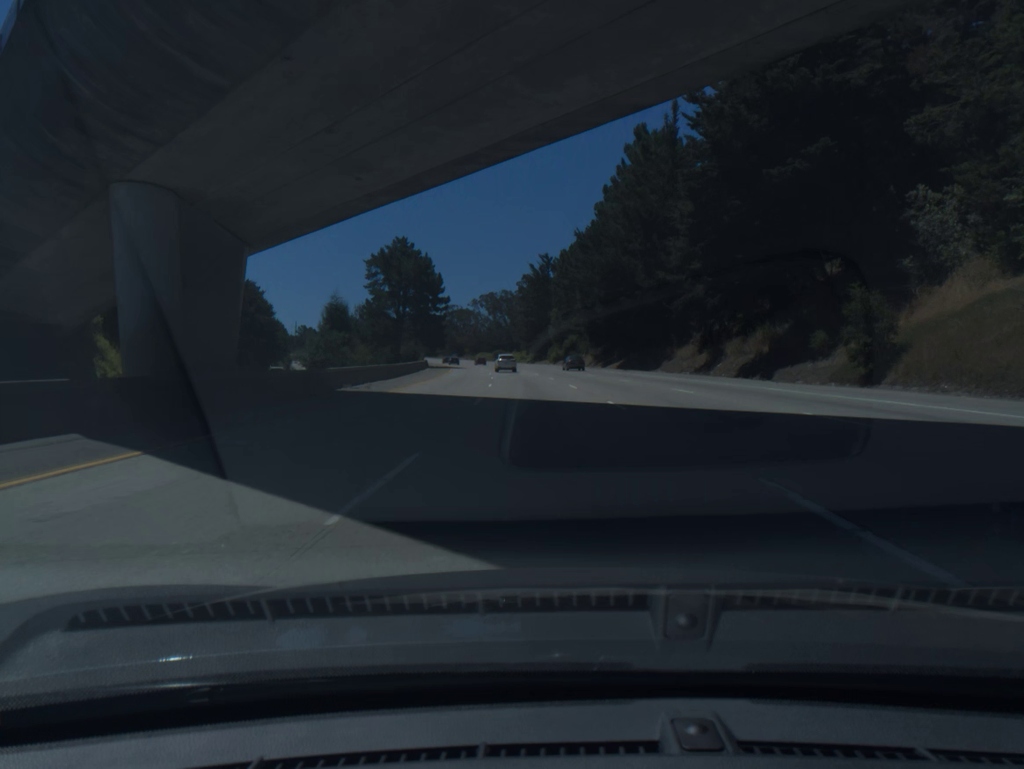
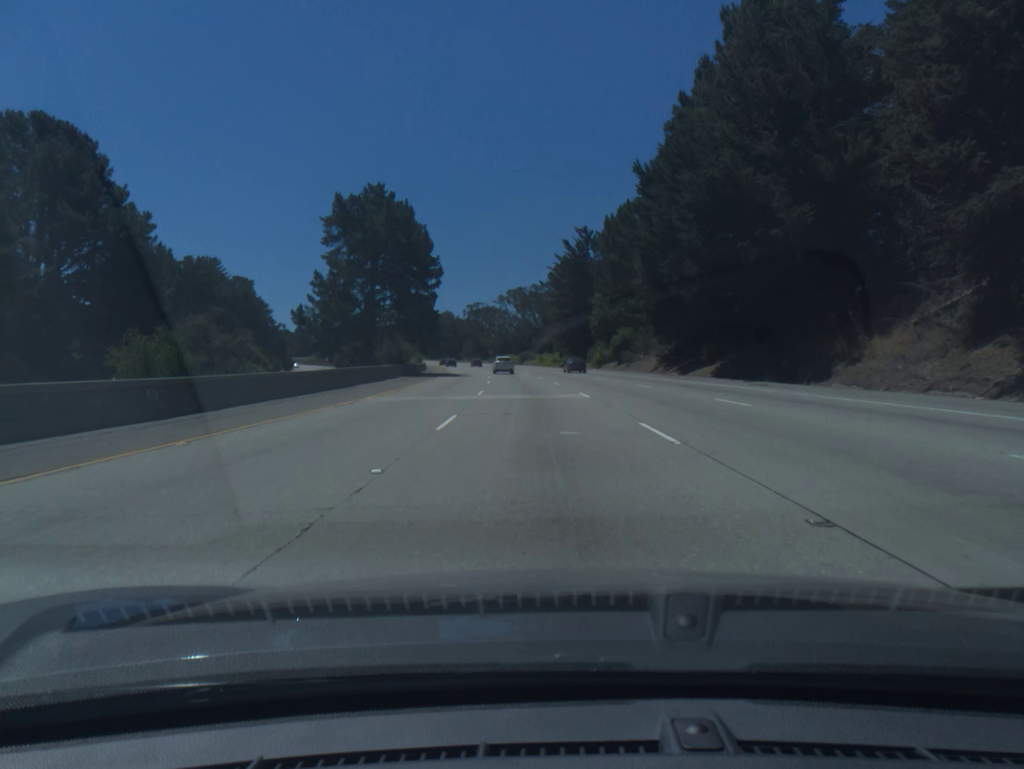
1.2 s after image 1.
(-0.7, +36.4) m; -2°
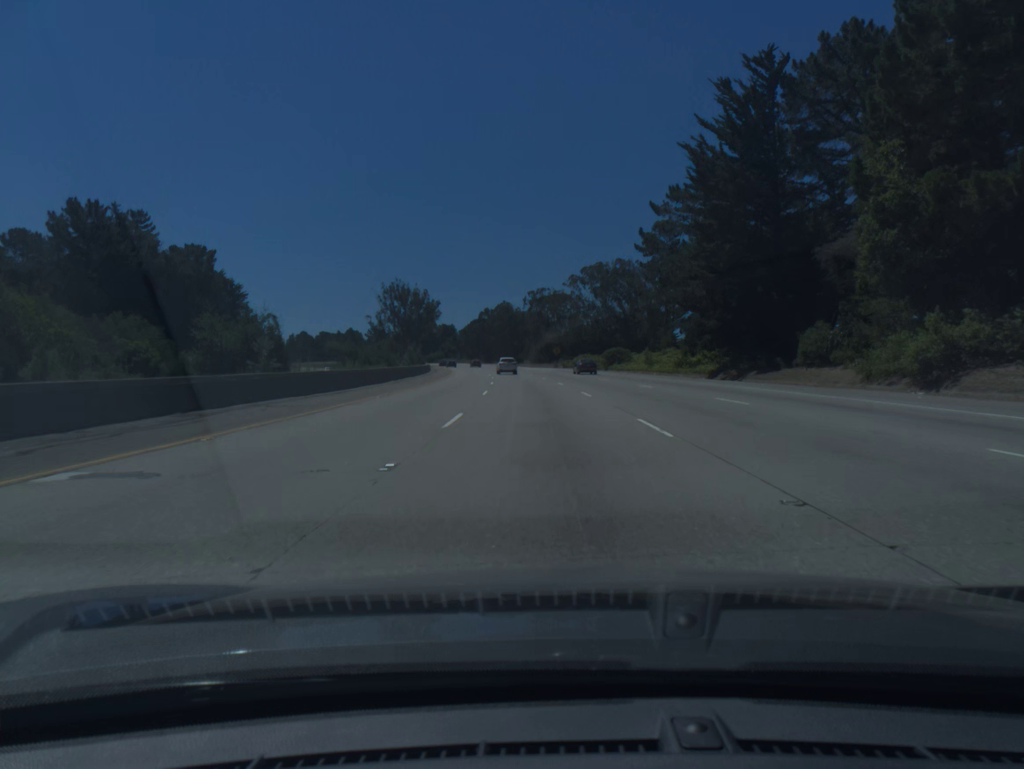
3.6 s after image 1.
(-3.5, +72.6) m; -5°
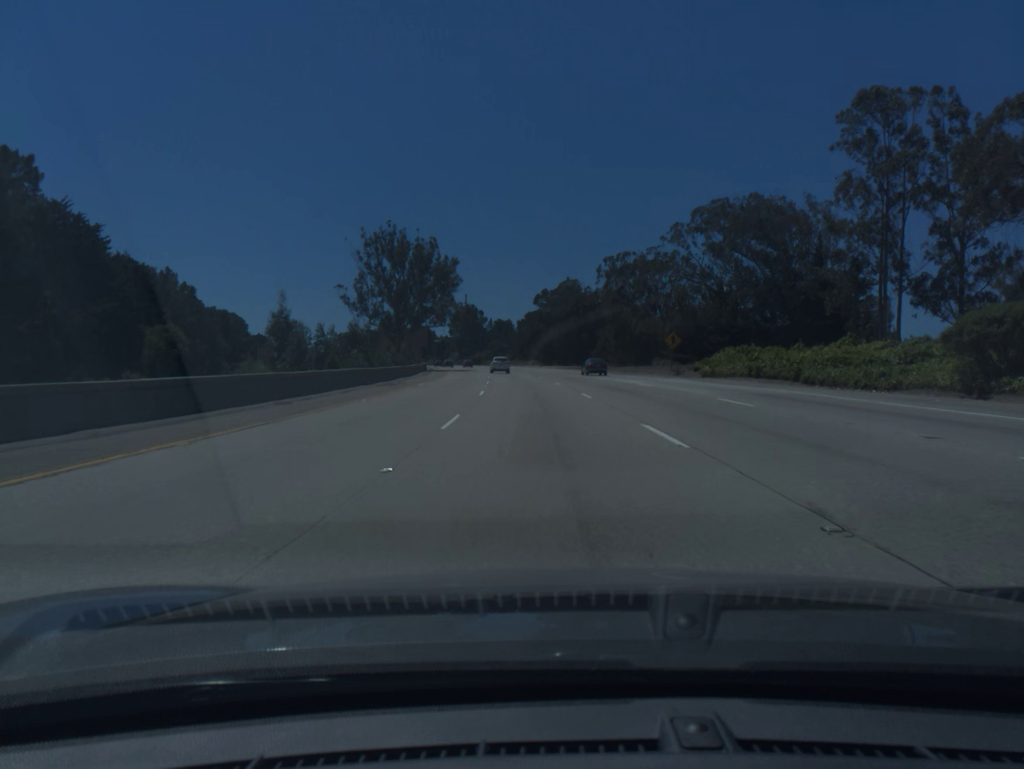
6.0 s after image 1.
(-3.1, +73.0) m; -5°
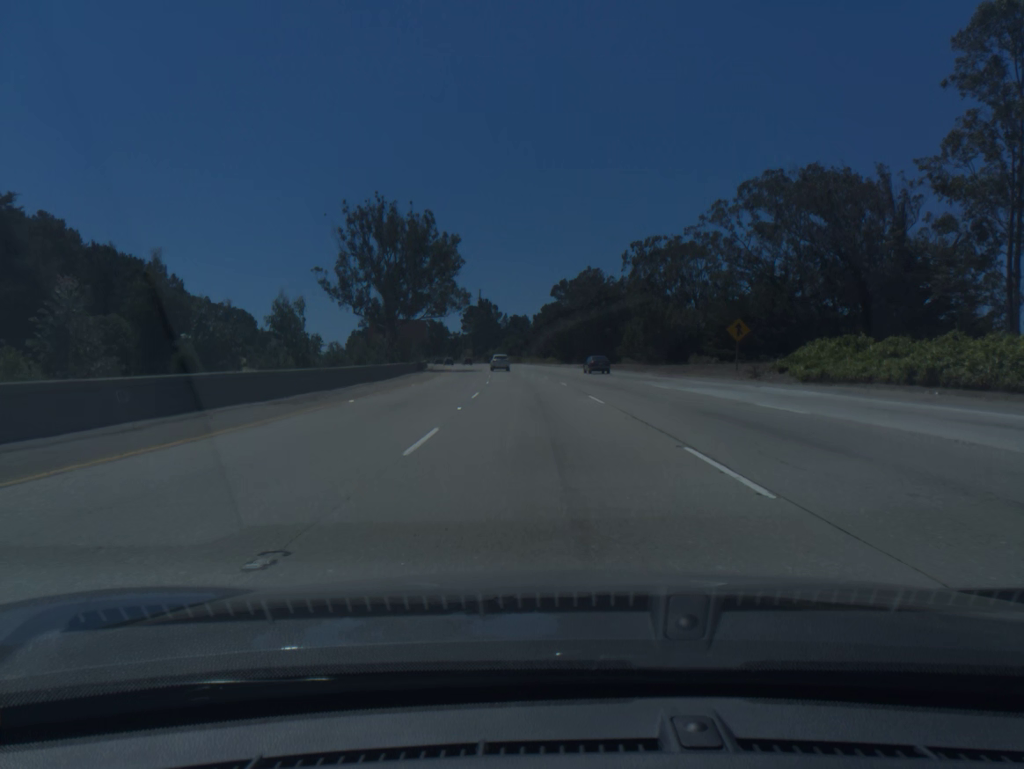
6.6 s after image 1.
(-0.2, +18.4) m; -1°
